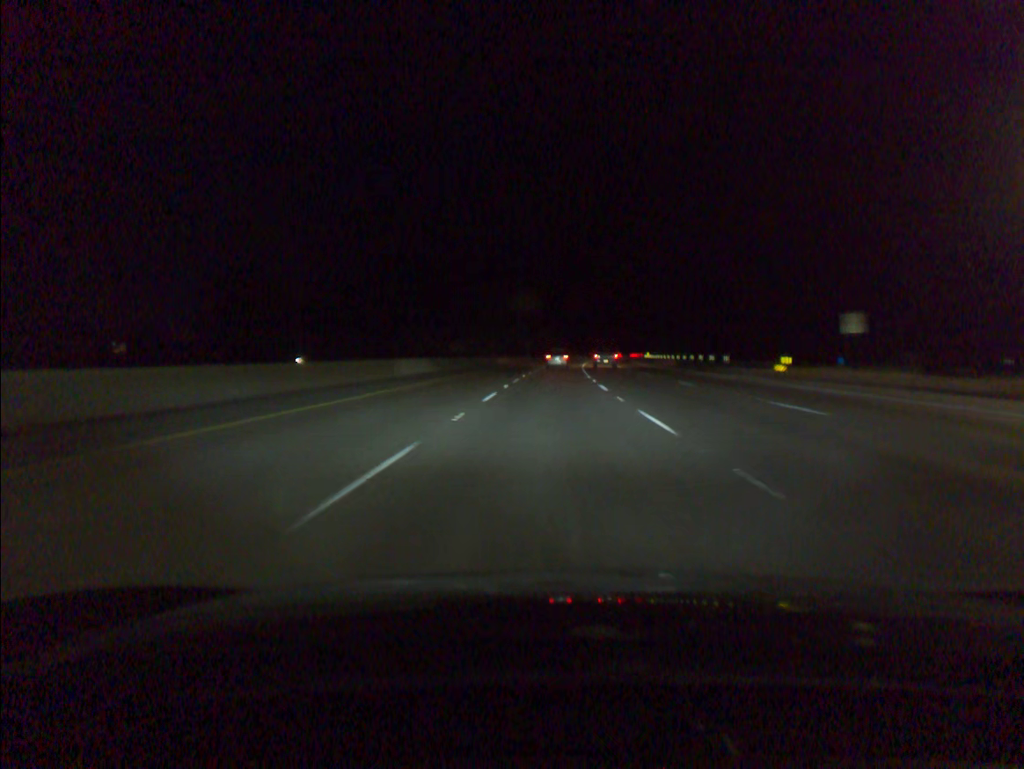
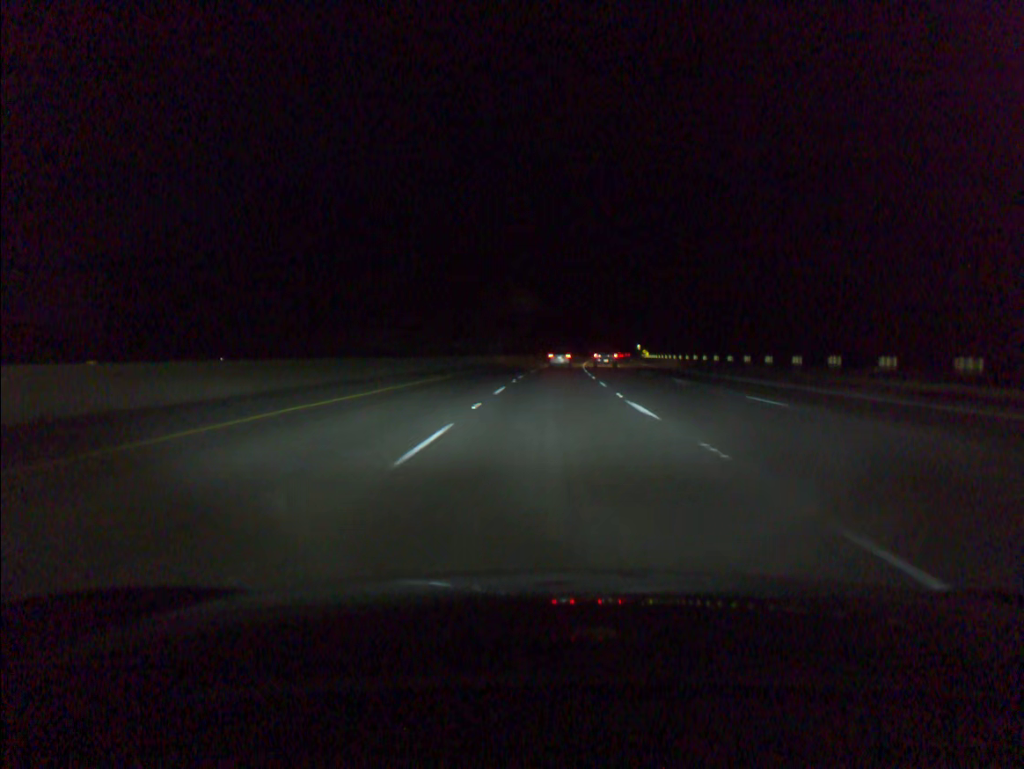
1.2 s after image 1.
(+0.5, +41.1) m; +2°
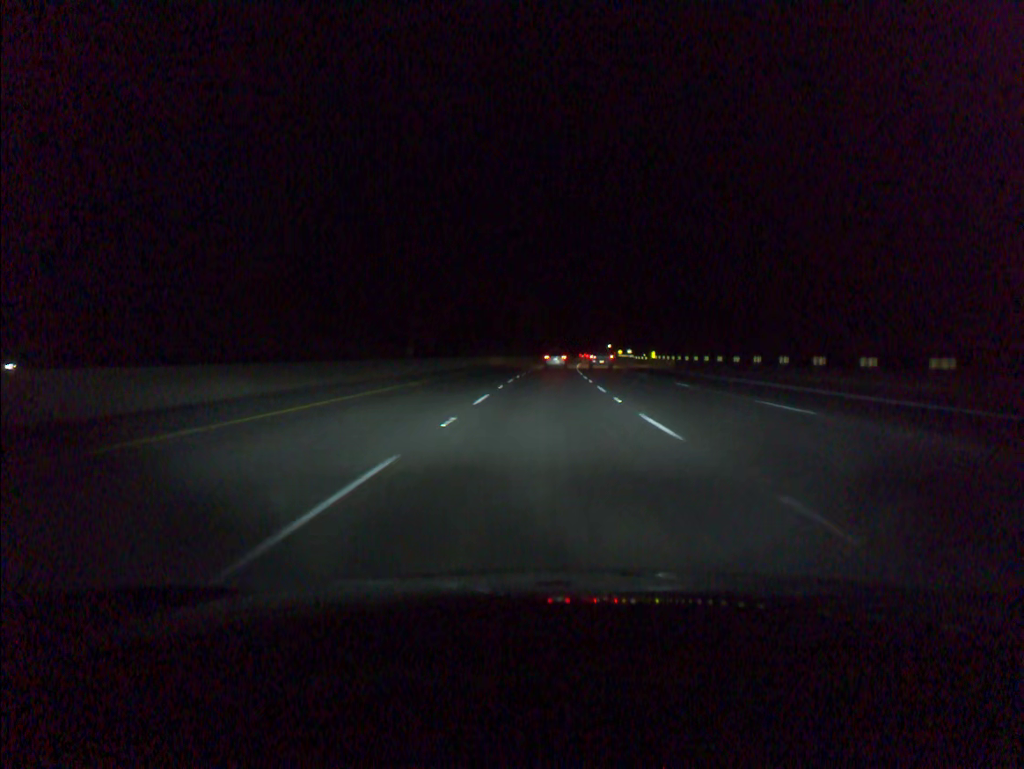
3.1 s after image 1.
(+1.5, +62.1) m; +3°
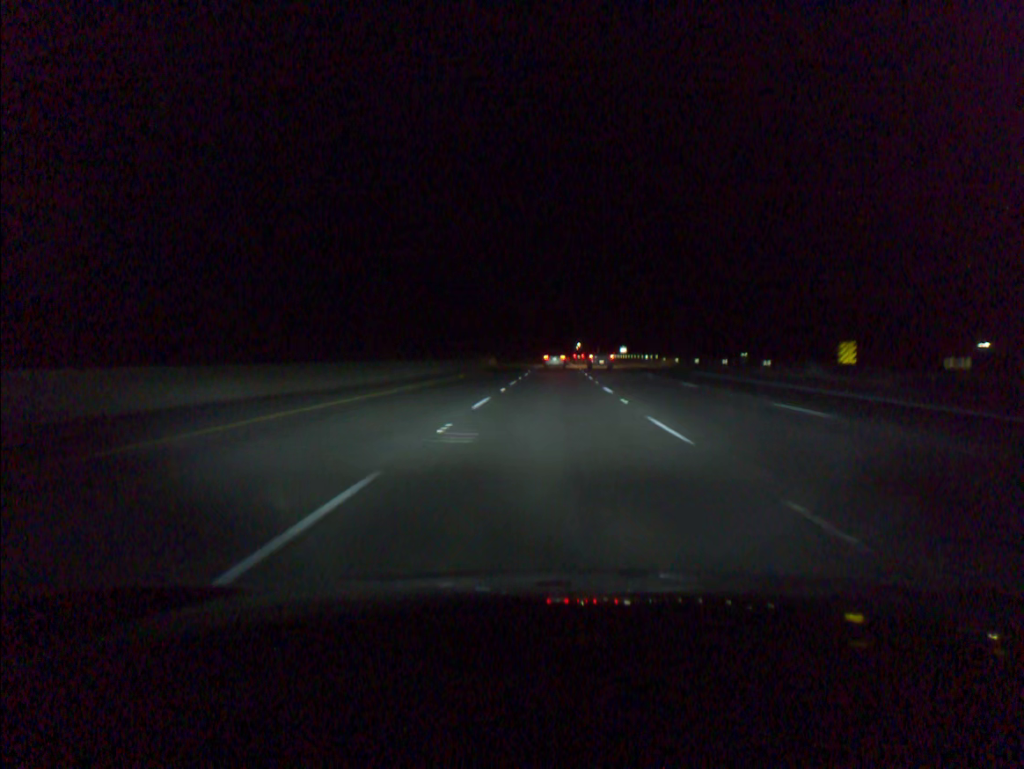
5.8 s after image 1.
(+2.2, +88.3) m; +3°
